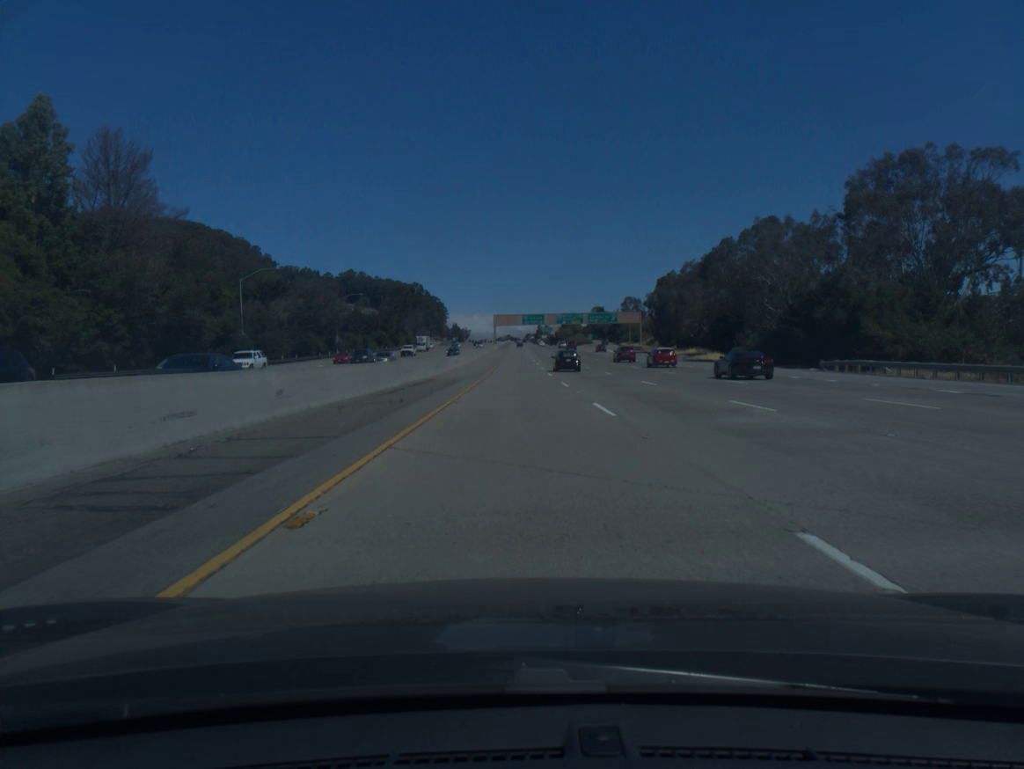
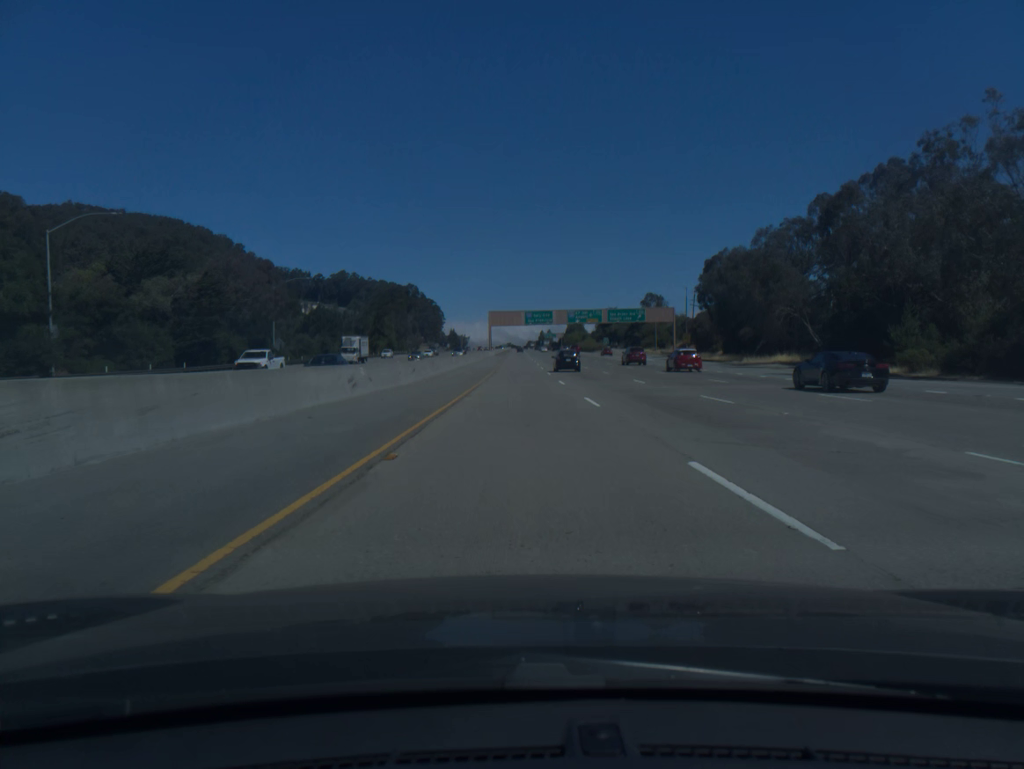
(0.0, +40.1) m; 0°
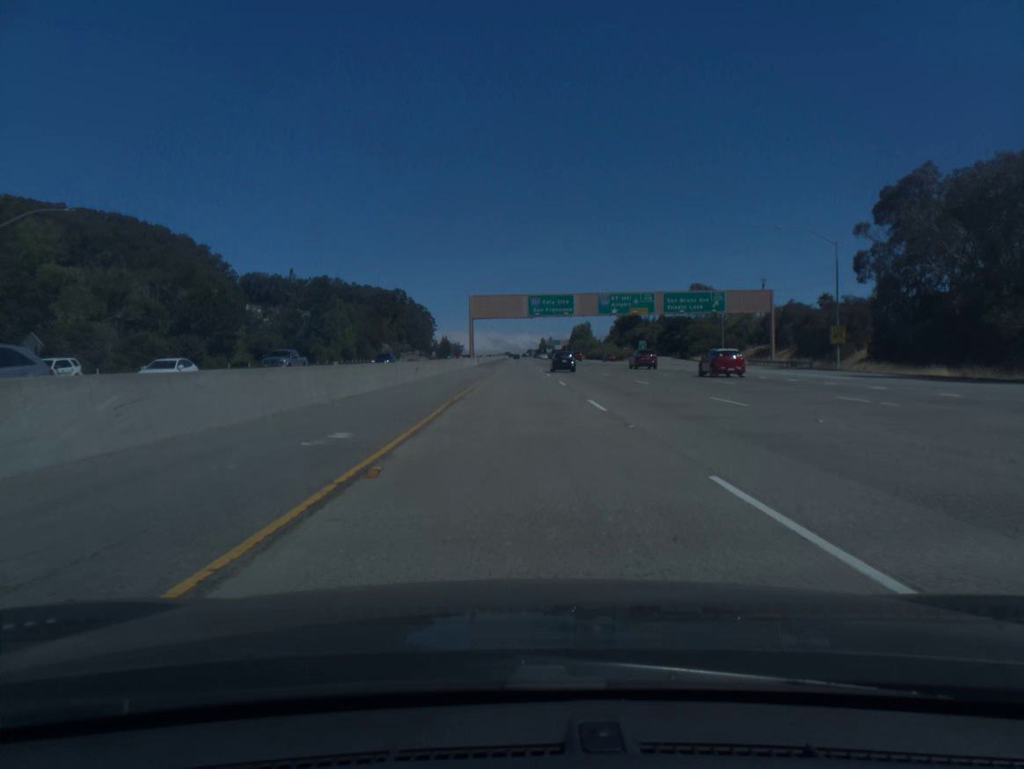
(+0.1, +59.9) m; 0°
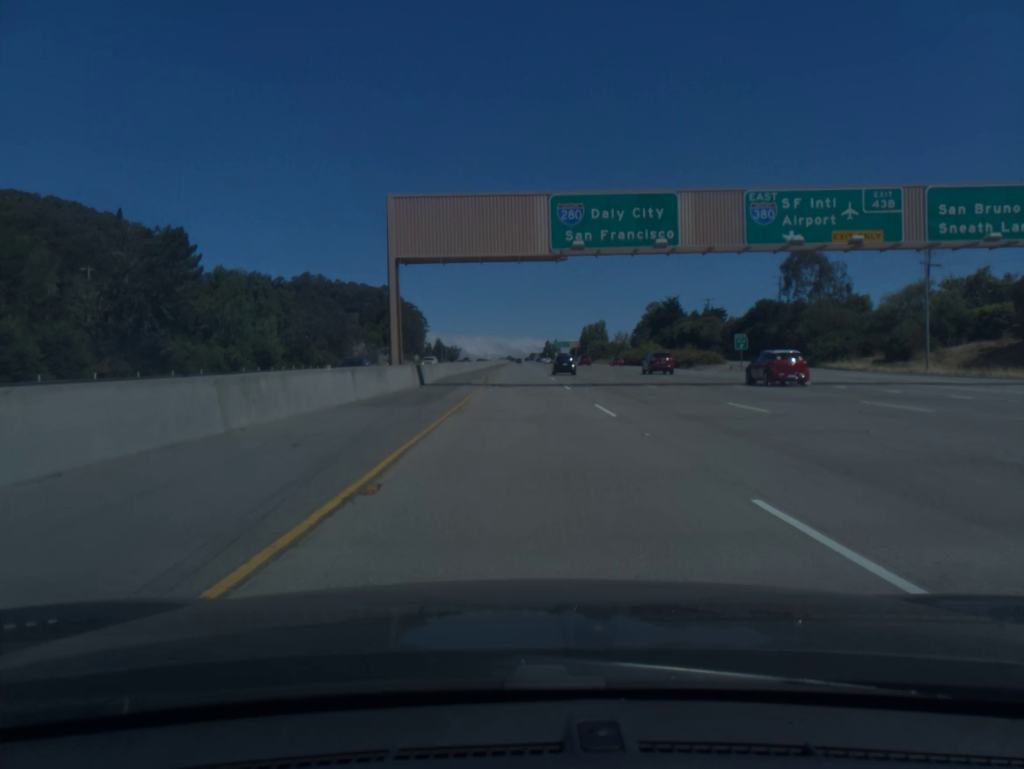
(-0.1, +59.7) m; 0°
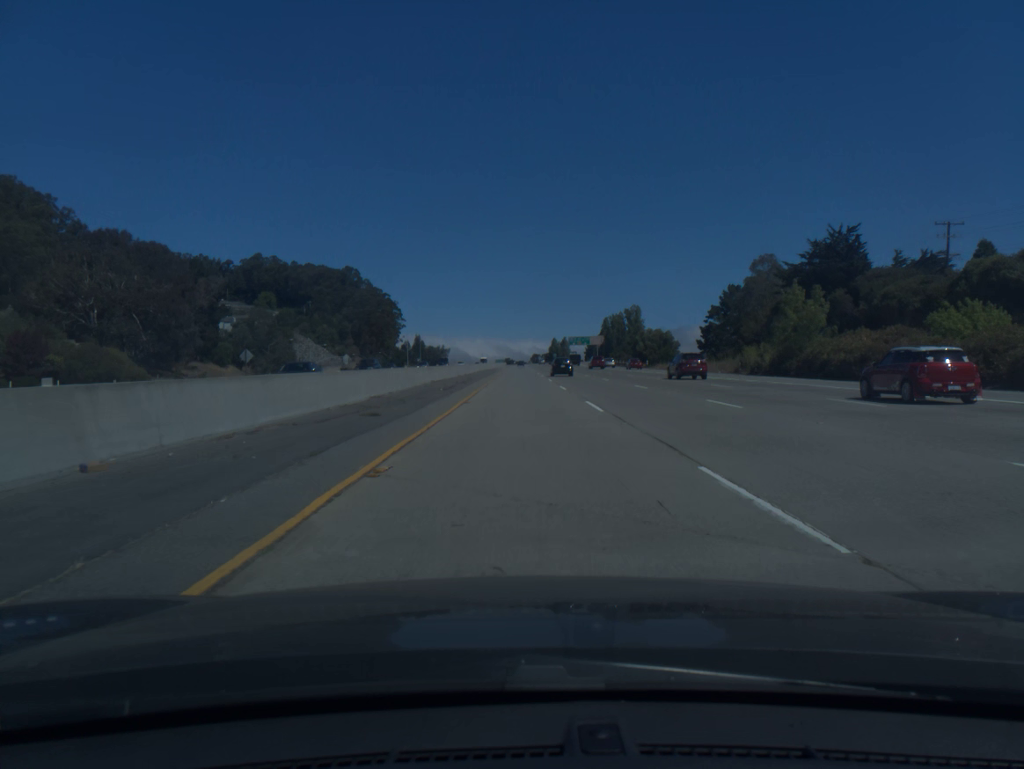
(+0.2, +100.1) m; 0°
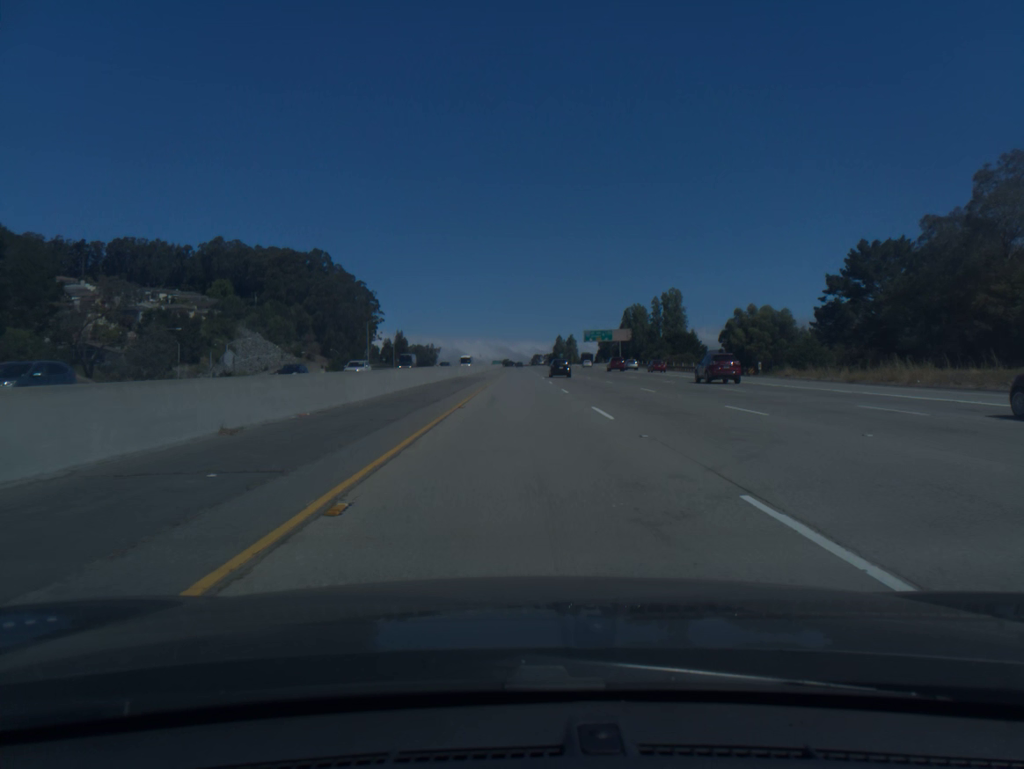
(0.0, +60.4) m; 0°
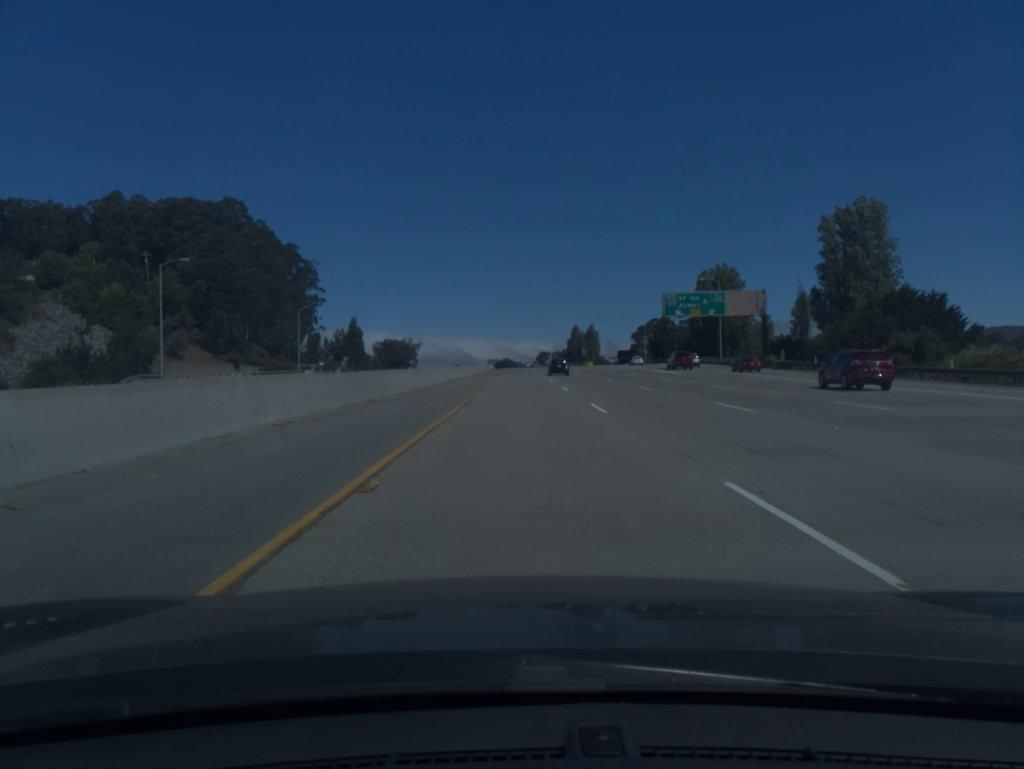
(0.0, +101.0) m; 0°
